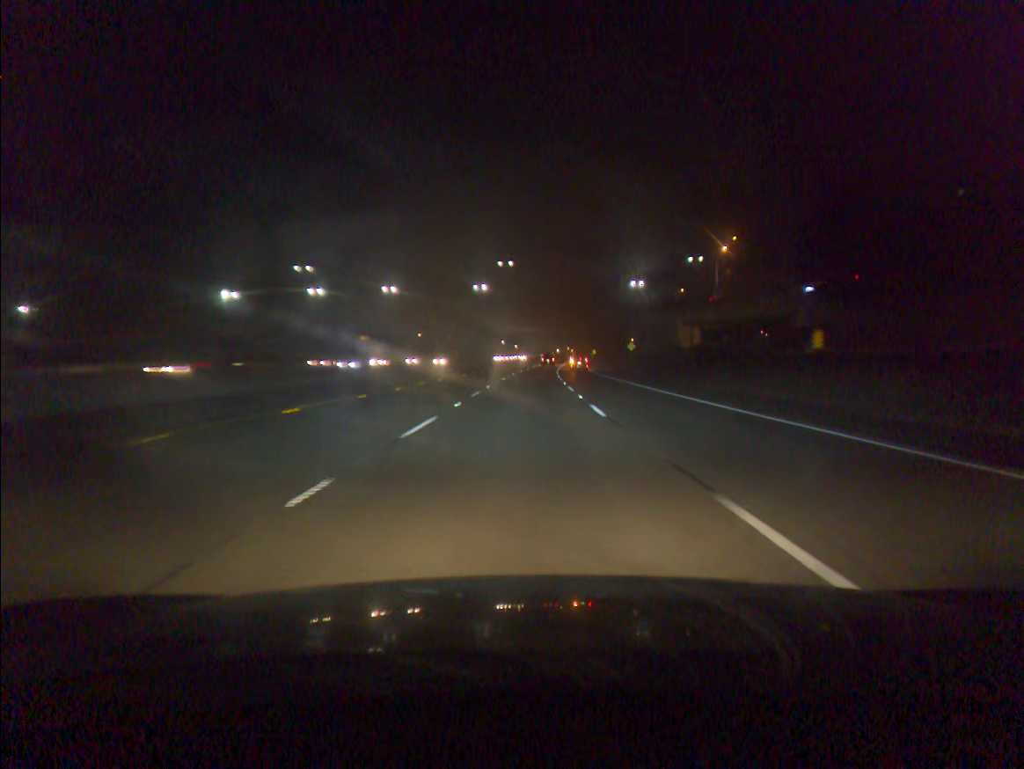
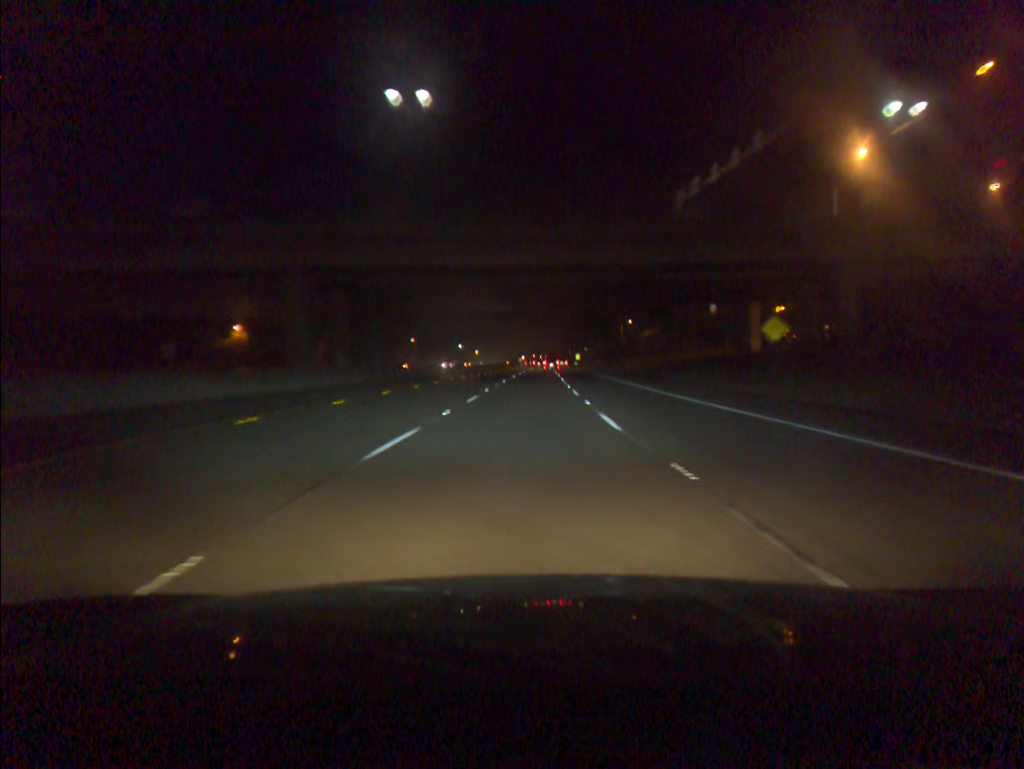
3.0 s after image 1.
(+2.0, +75.5) m; +3°
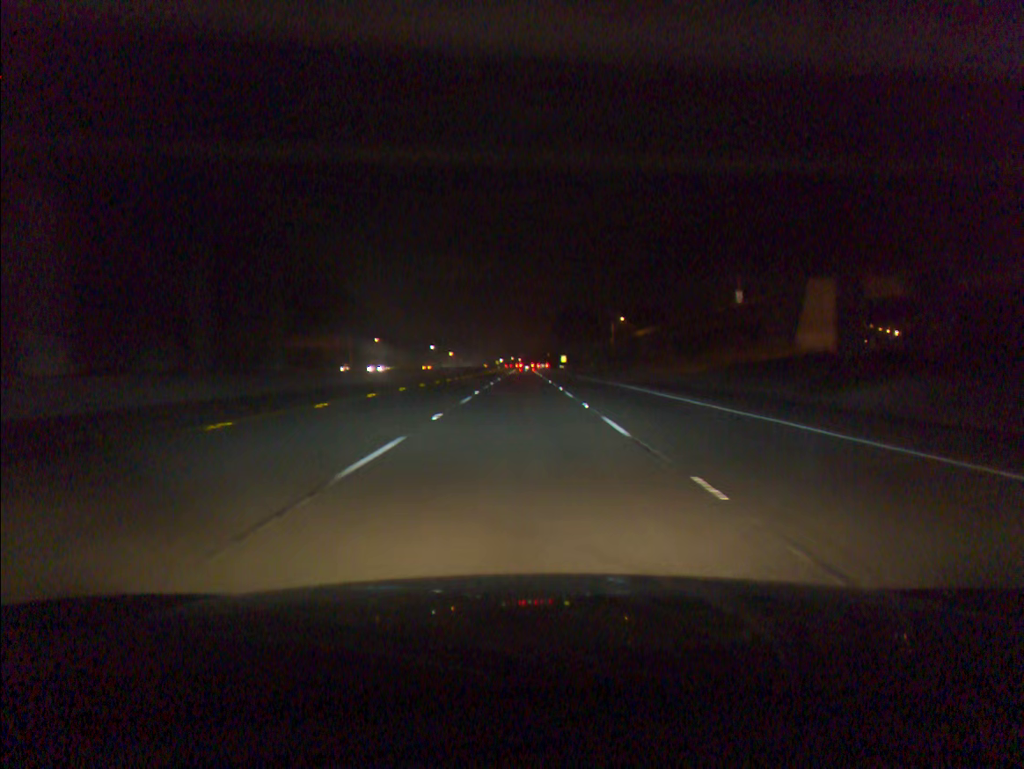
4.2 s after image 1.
(+0.4, +30.5) m; +2°
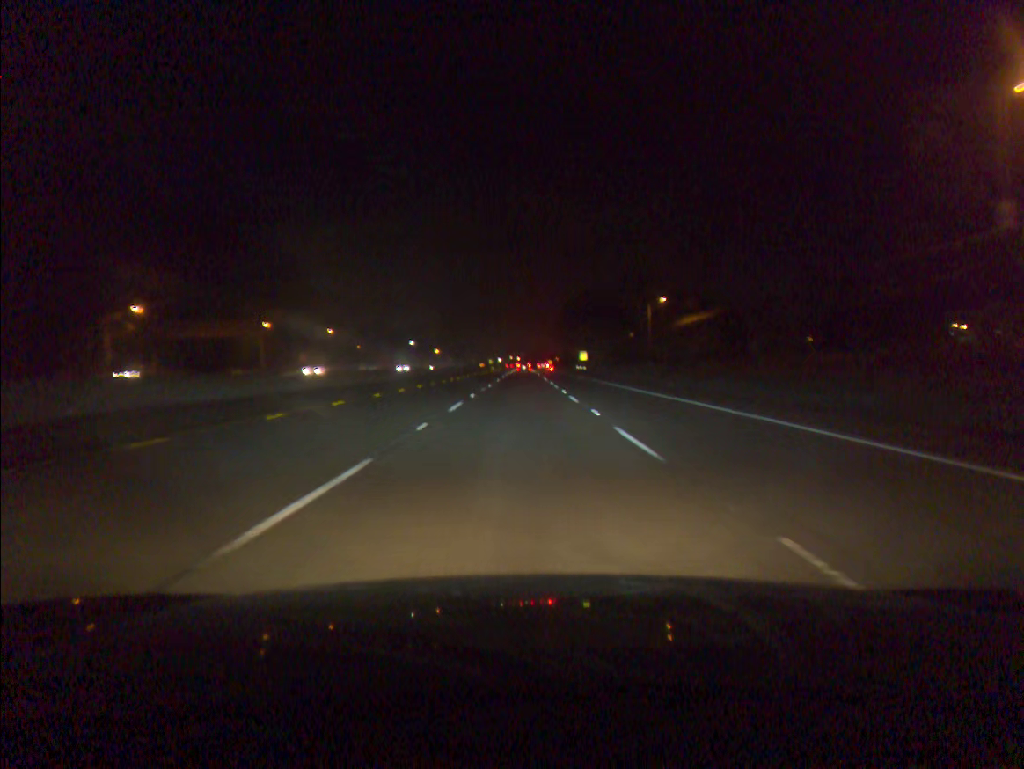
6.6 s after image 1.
(+0.3, +61.1) m; 0°
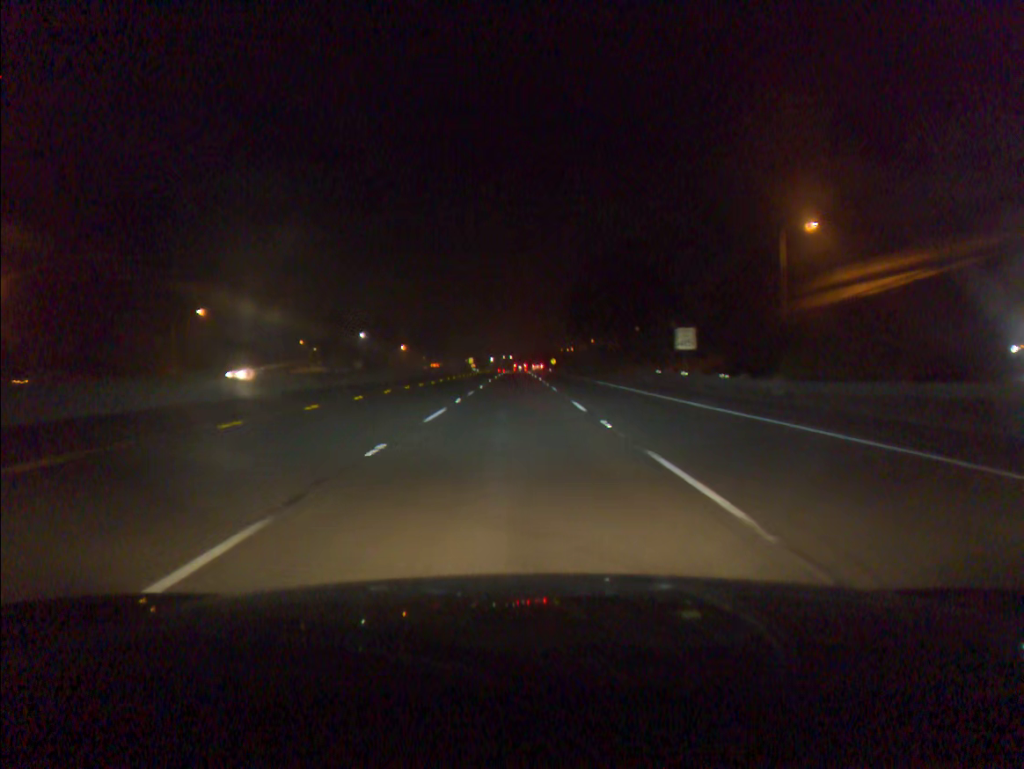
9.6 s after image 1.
(+0.5, +76.7) m; +1°
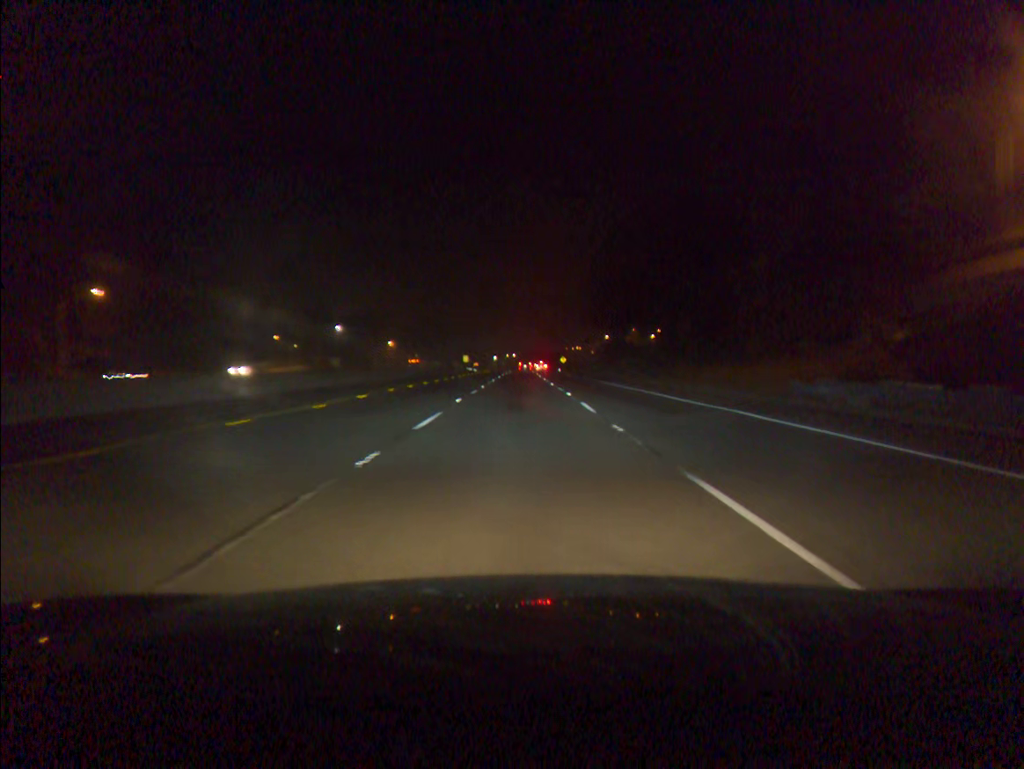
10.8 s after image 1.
(-0.1, +30.7) m; 0°
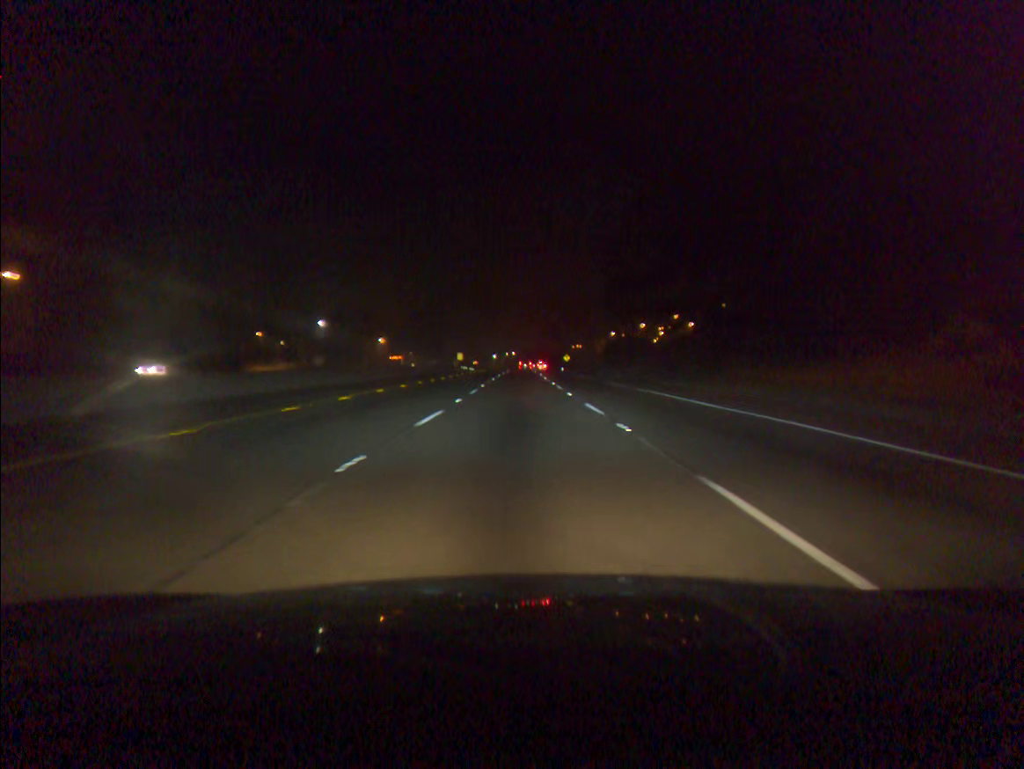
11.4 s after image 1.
(0.0, +15.3) m; 0°
